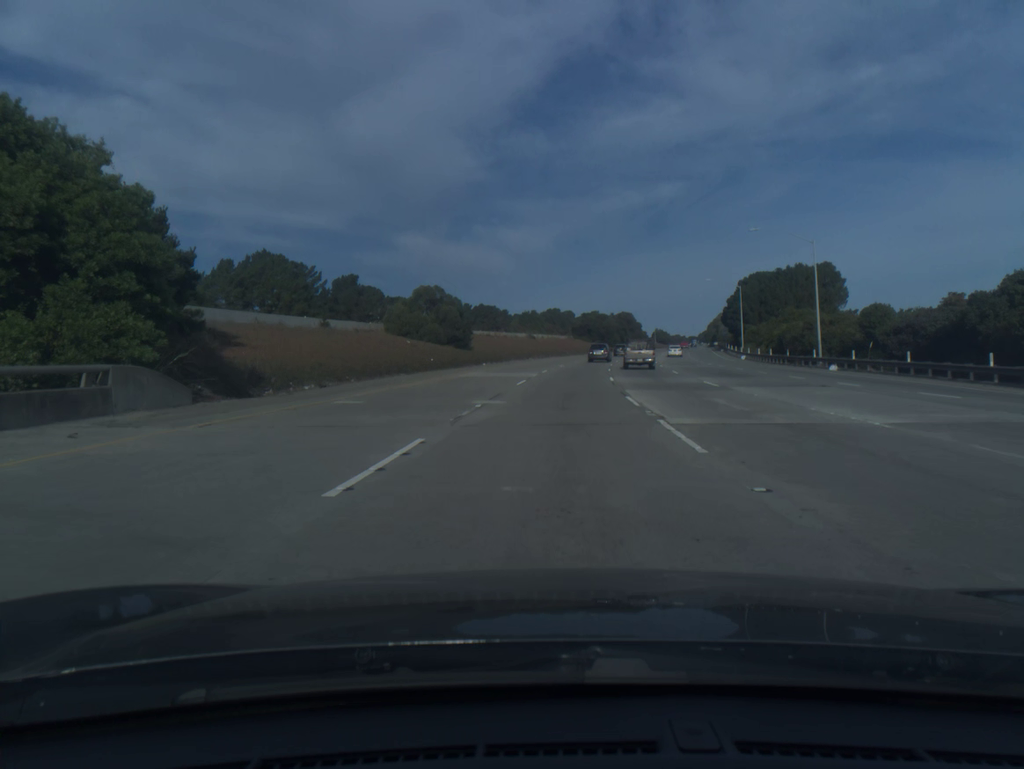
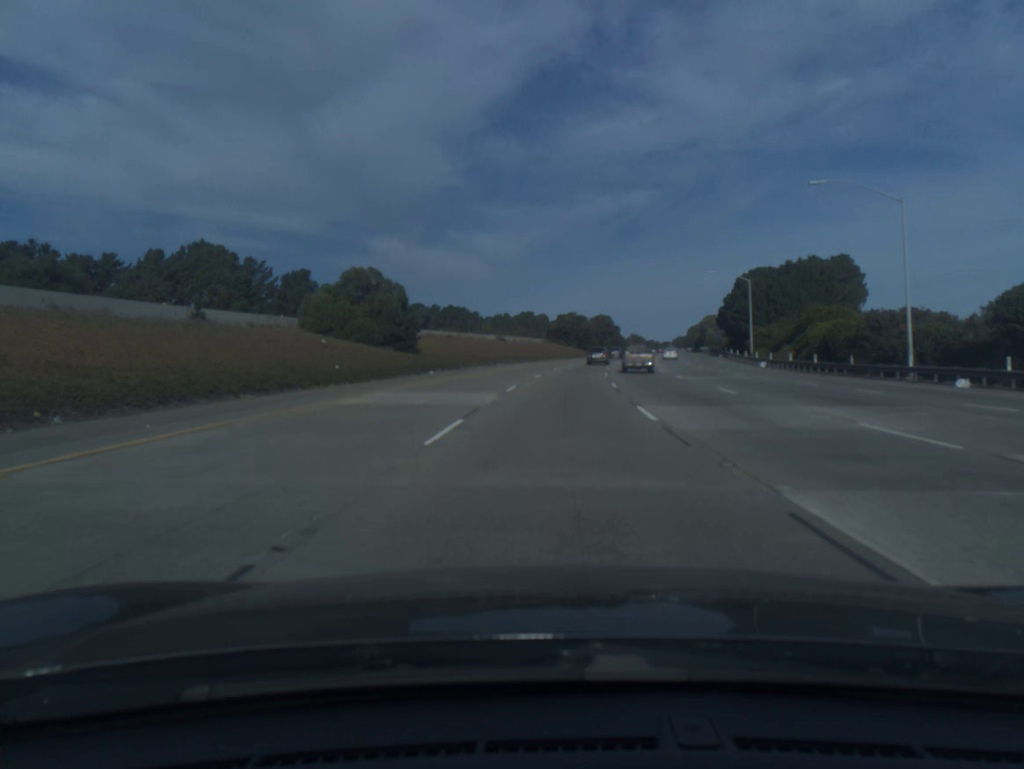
(+0.3, +18.3) m; +2°
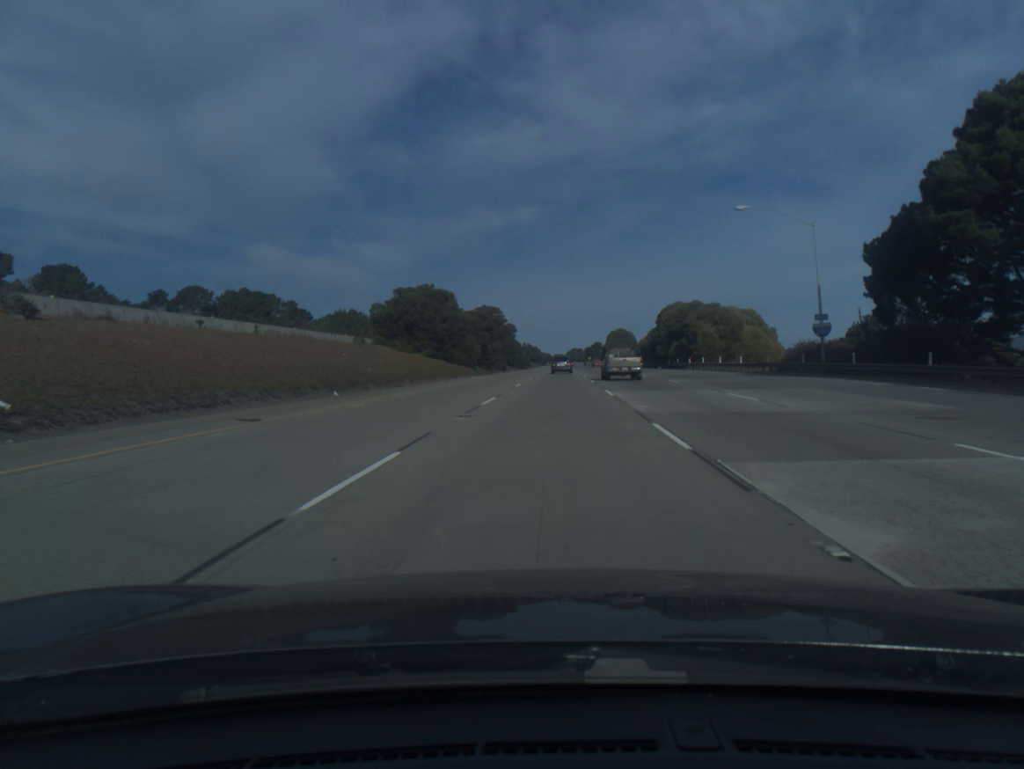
(+7.5, +91.5) m; +8°
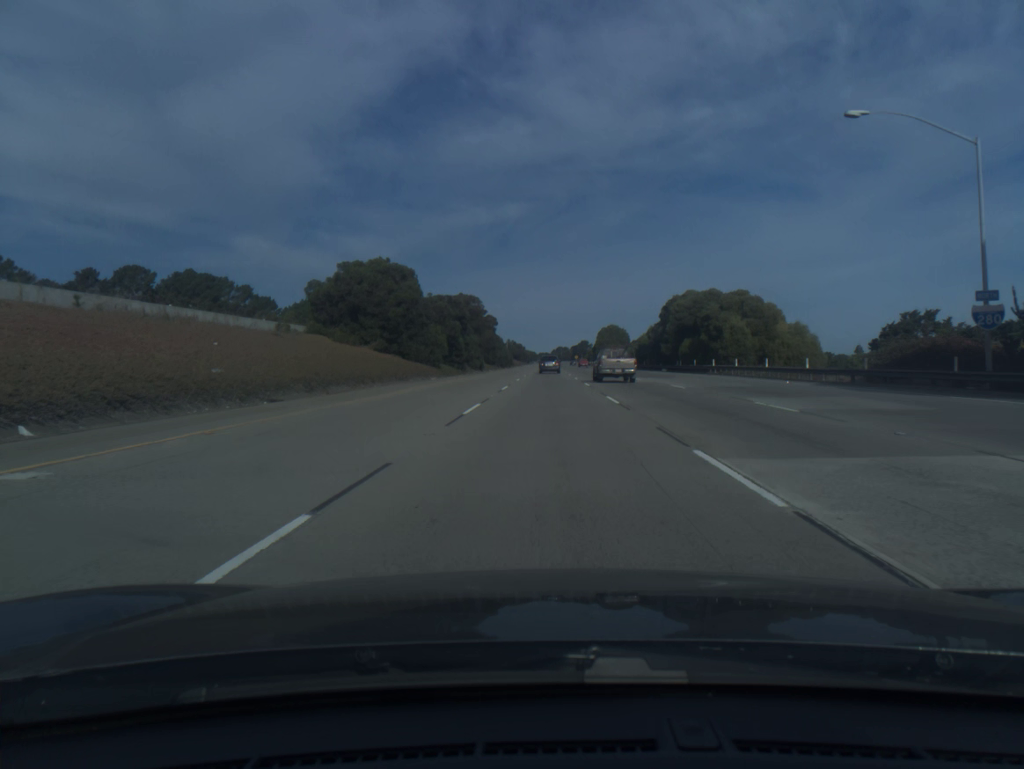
(+0.2, +18.5) m; +1°
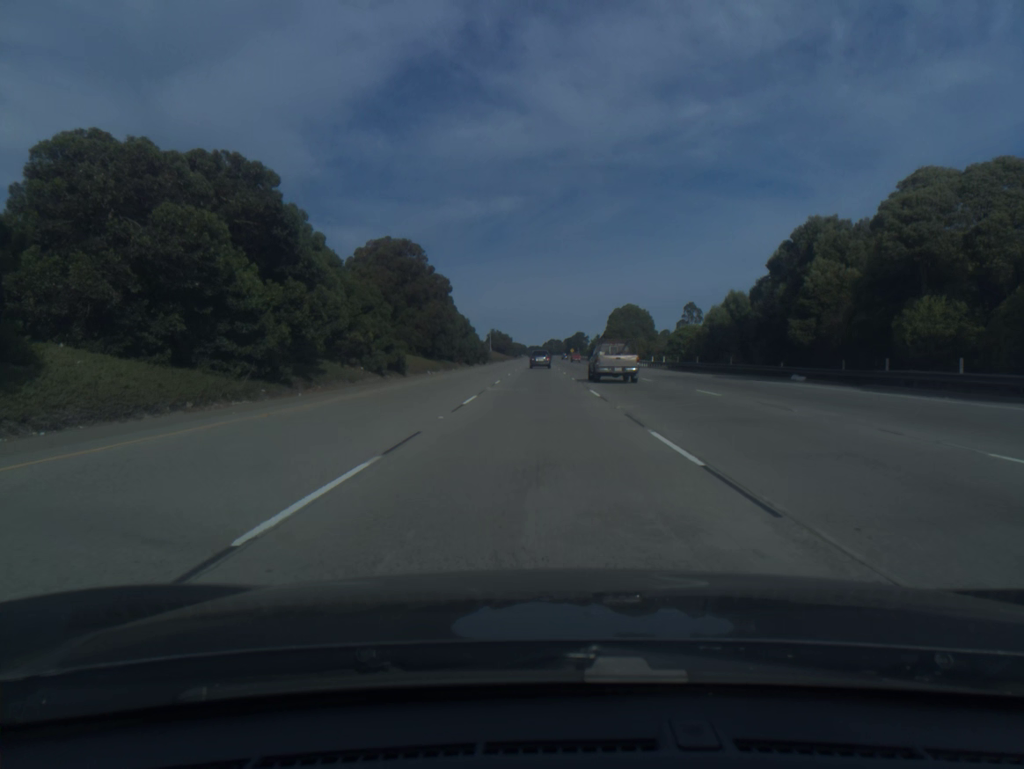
(+0.7, +55.7) m; +1°
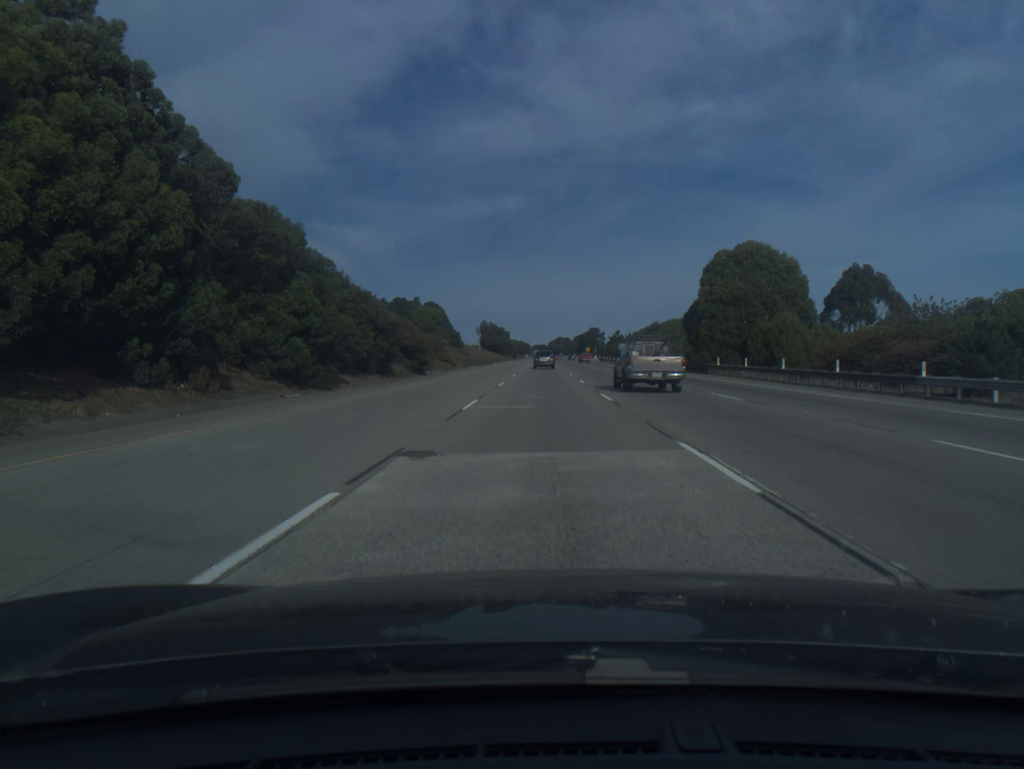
(-0.3, +74.9) m; 0°
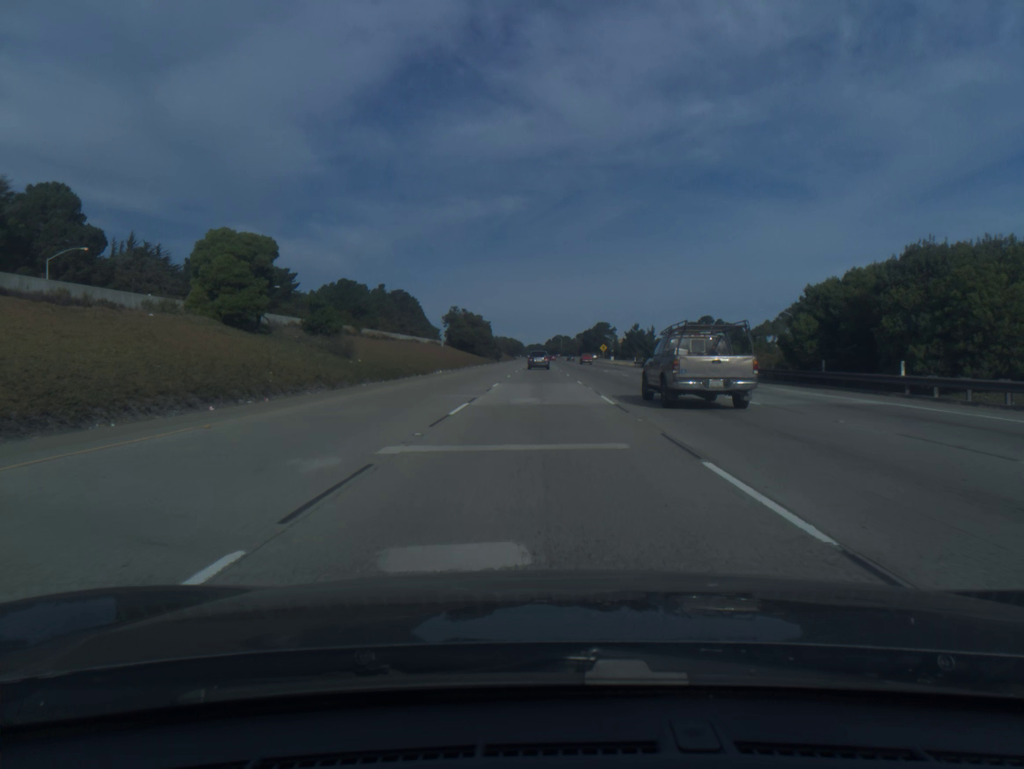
(+0.1, +75.1) m; 0°
